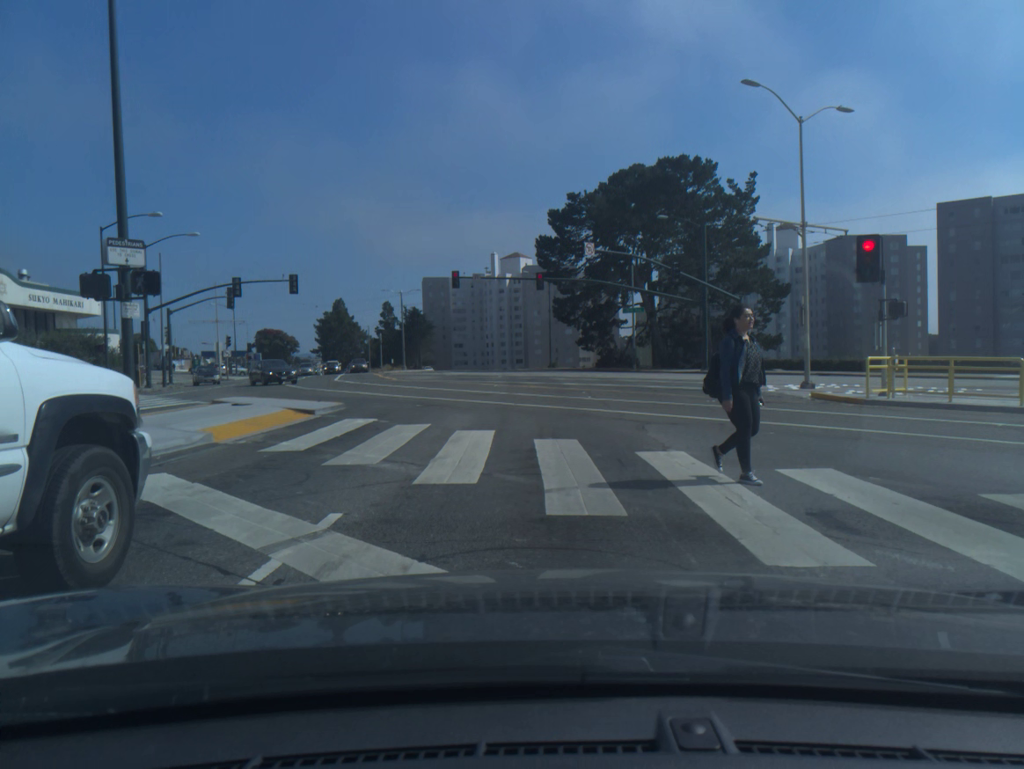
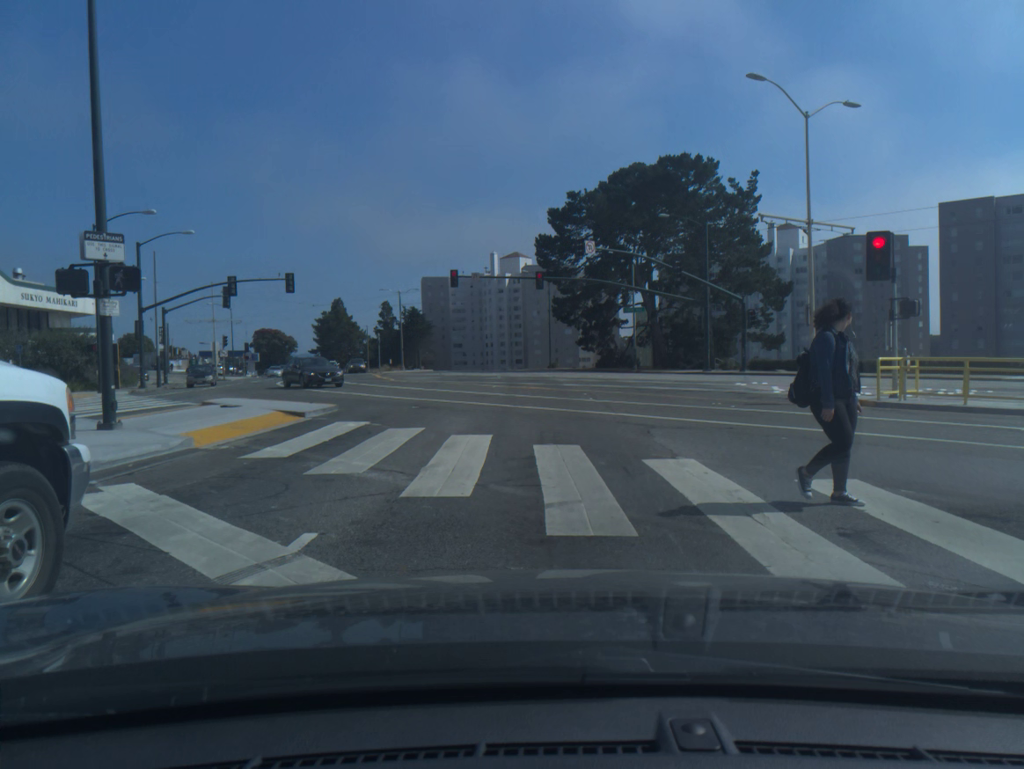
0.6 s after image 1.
(0.0, +0.6) m; 0°
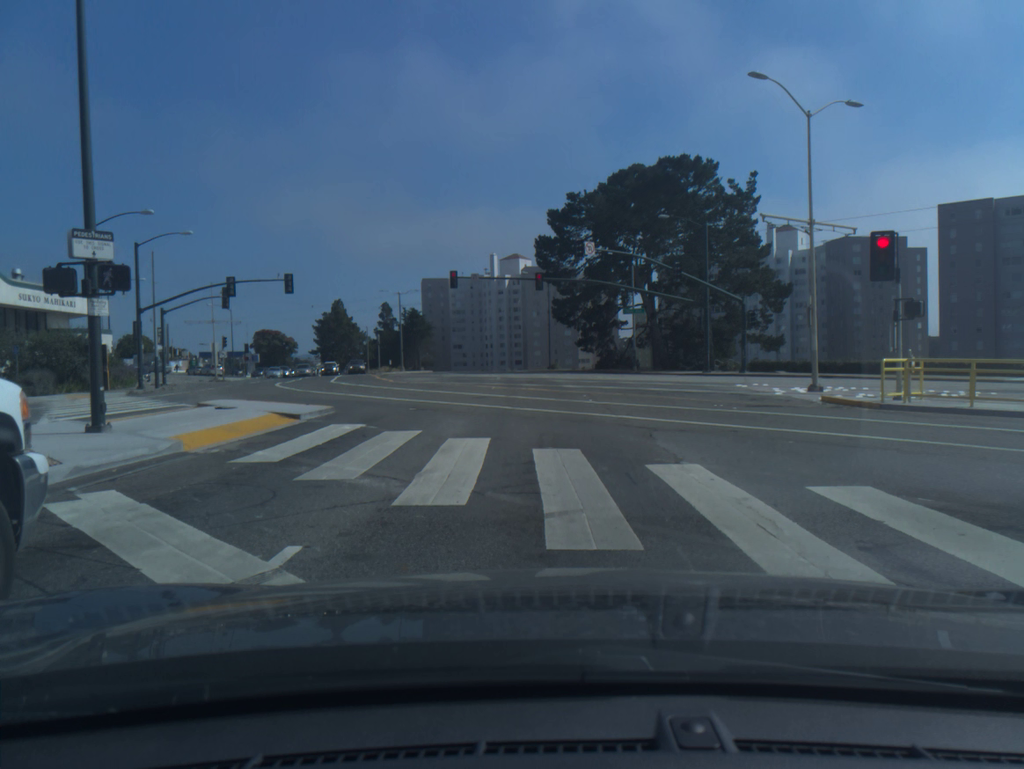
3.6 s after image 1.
(-0.1, +0.5) m; 0°
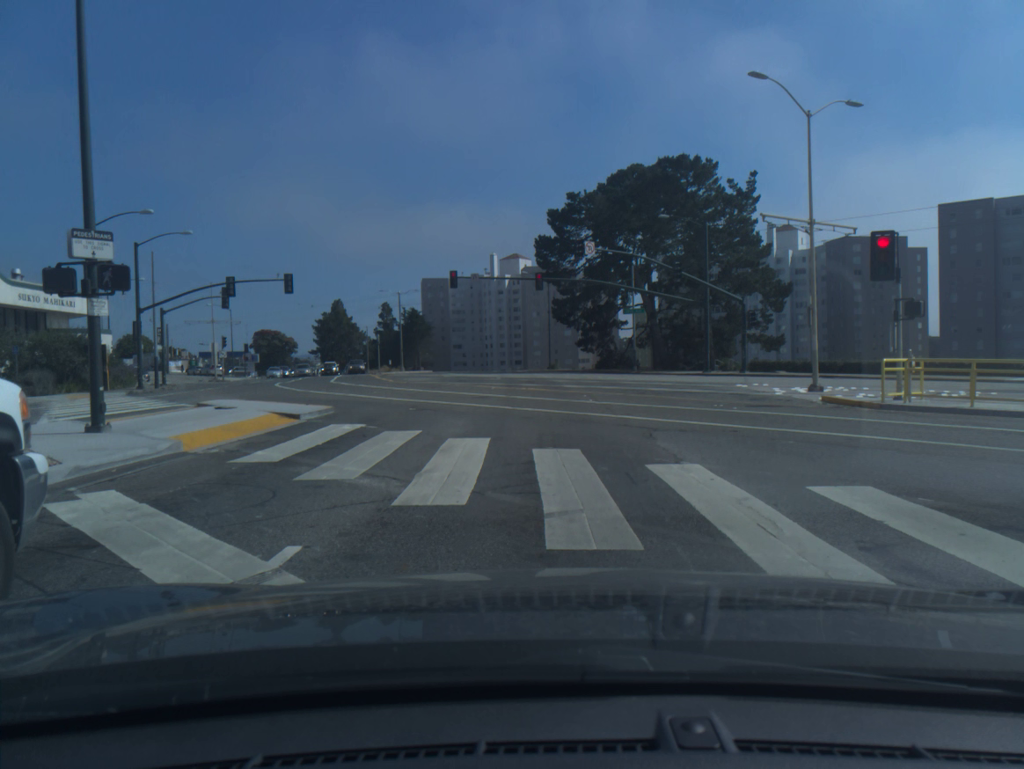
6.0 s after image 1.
(0.0, 0.0) m; 0°
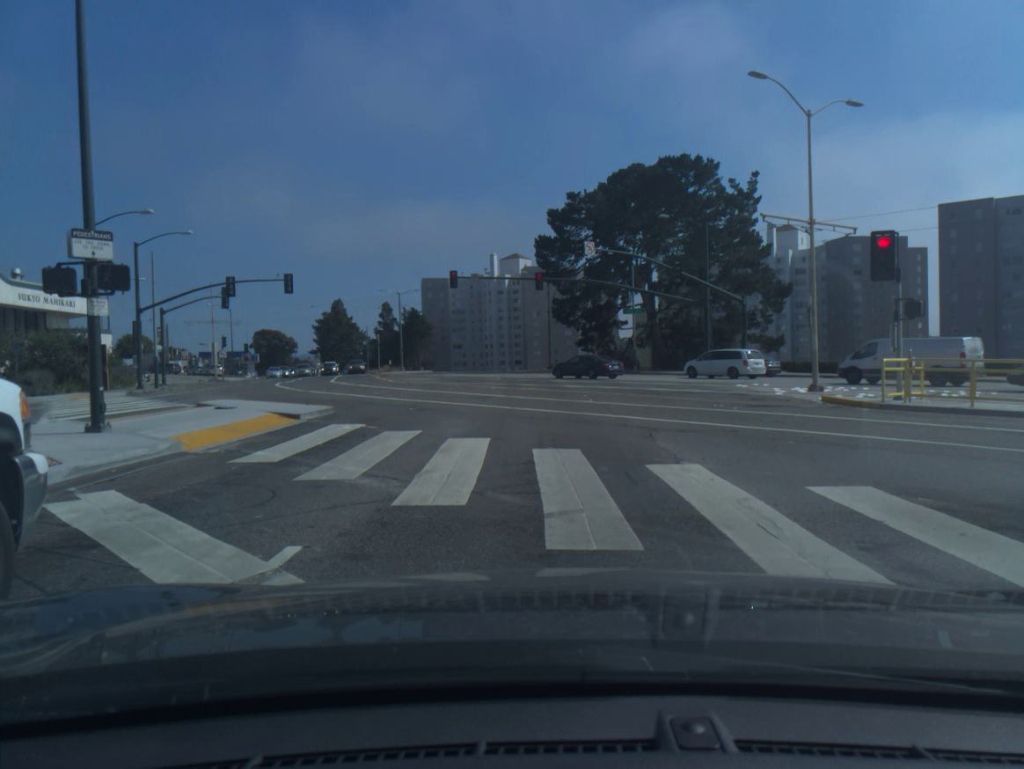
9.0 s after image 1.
(0.0, 0.0) m; 0°
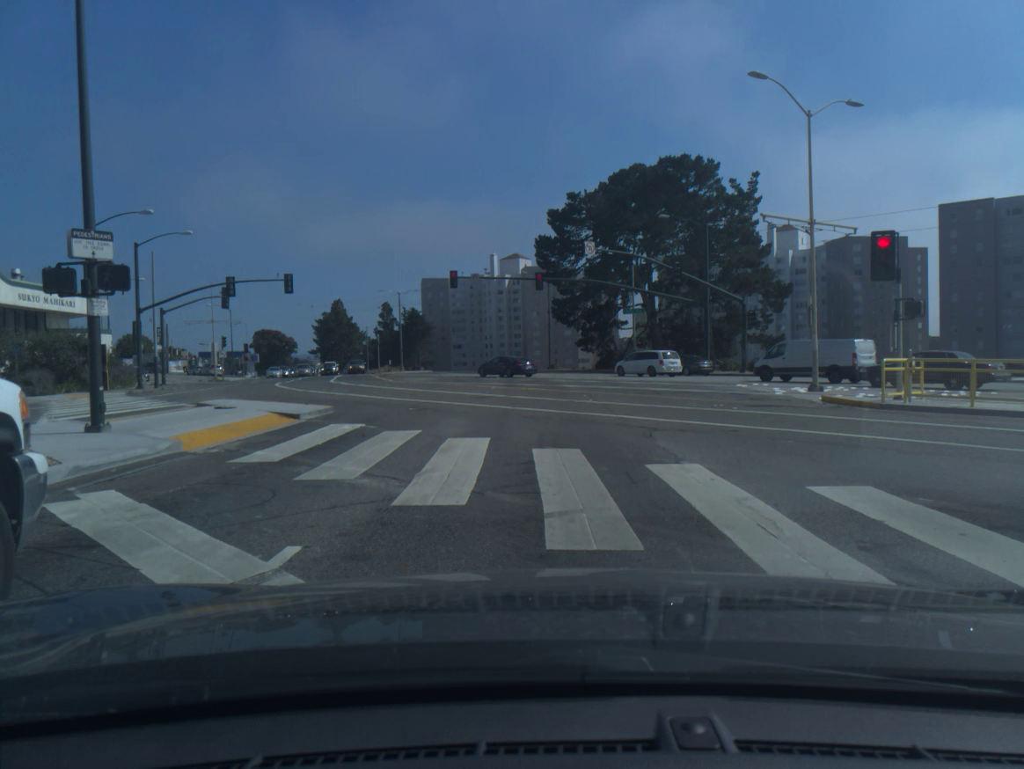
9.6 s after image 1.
(0.0, 0.0) m; 0°
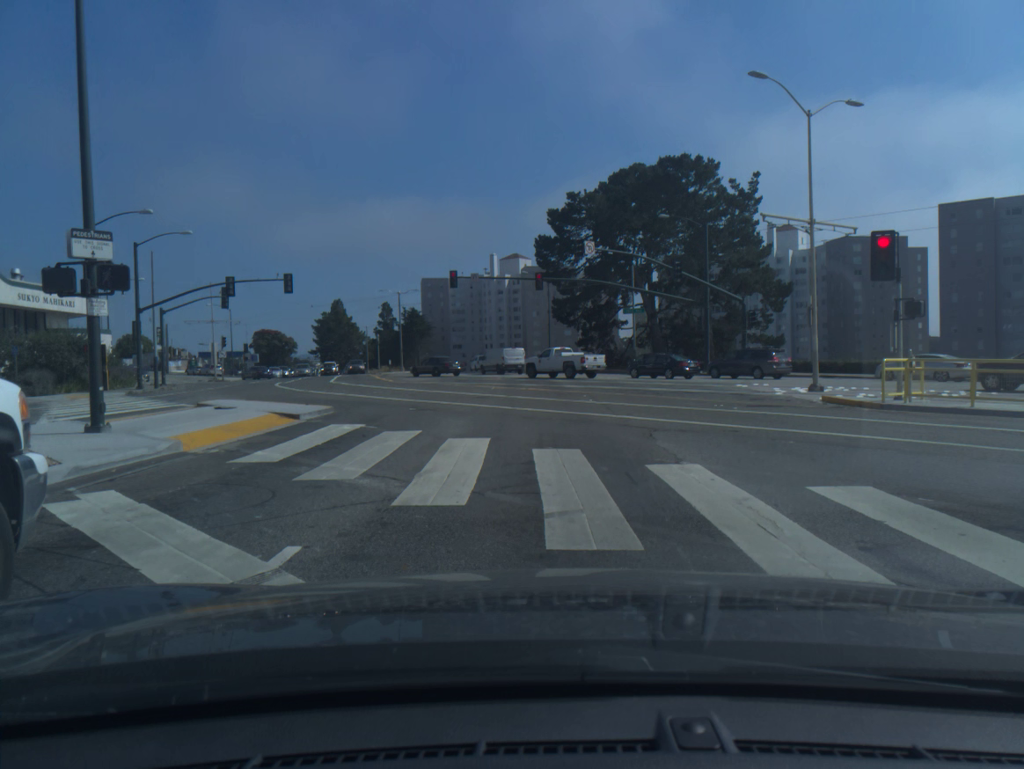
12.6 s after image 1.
(+0.1, +0.1) m; 0°
